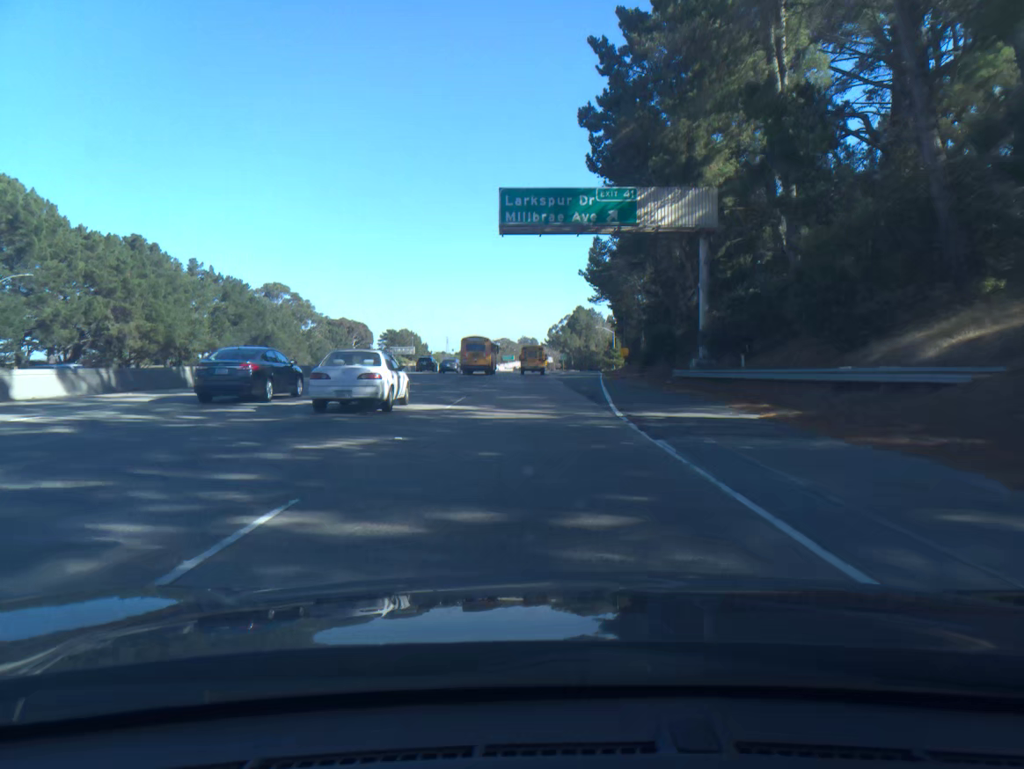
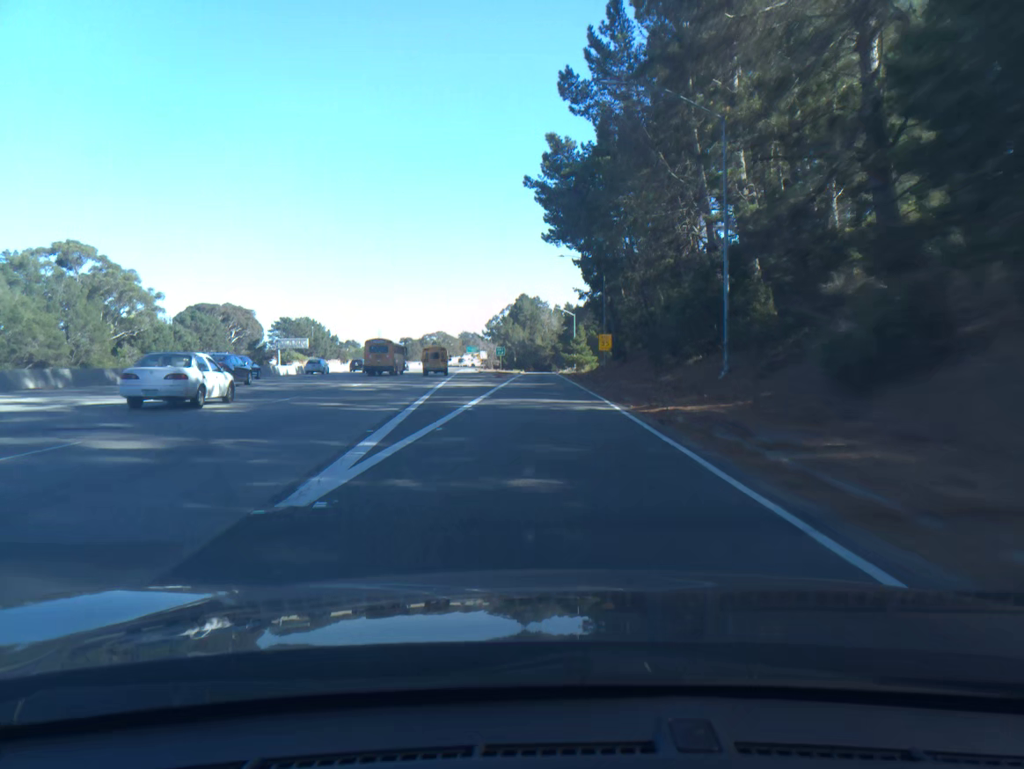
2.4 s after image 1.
(+2.7, +57.5) m; +4°
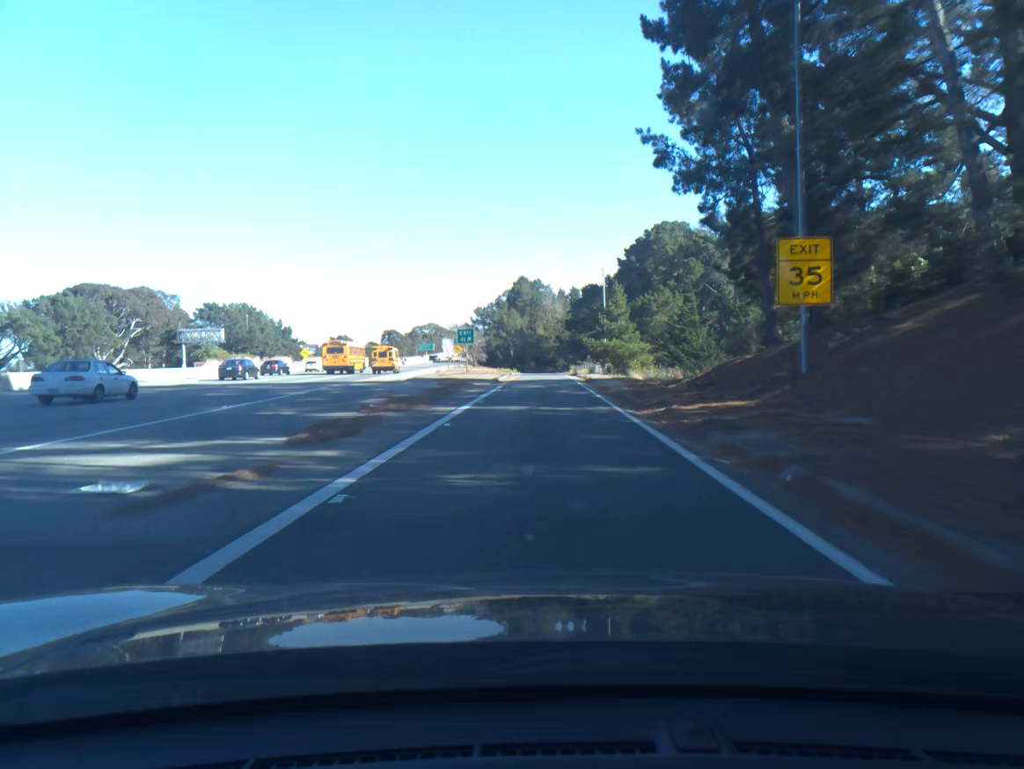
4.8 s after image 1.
(+0.1, +55.0) m; 0°
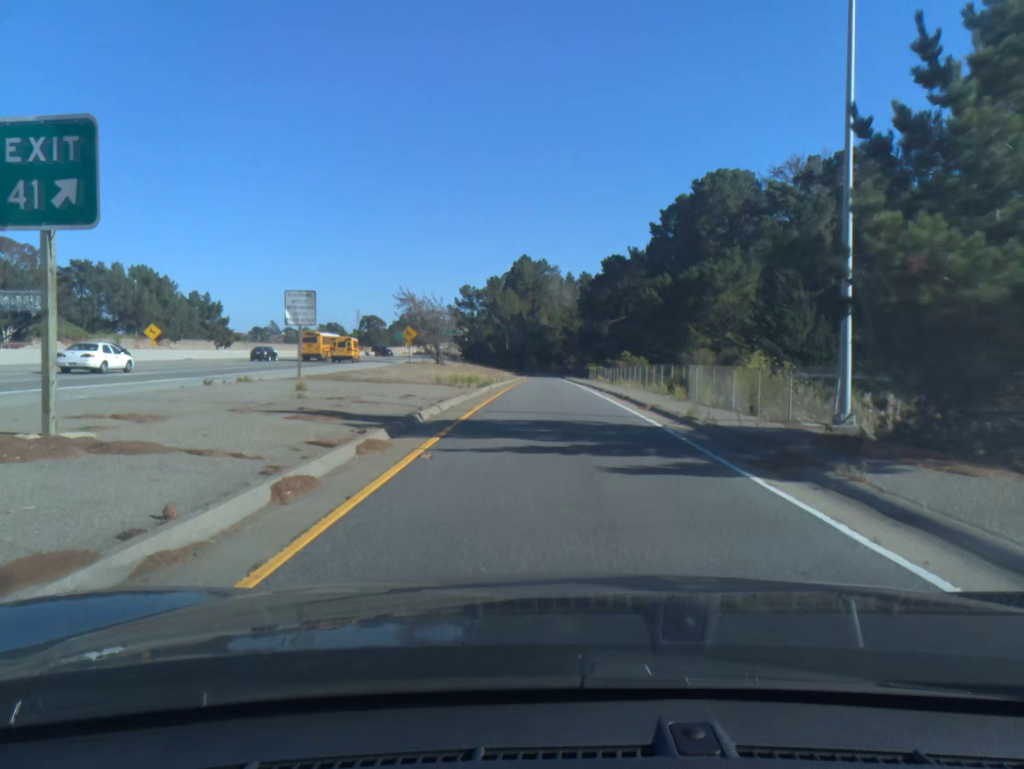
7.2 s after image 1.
(-0.2, +51.8) m; 0°
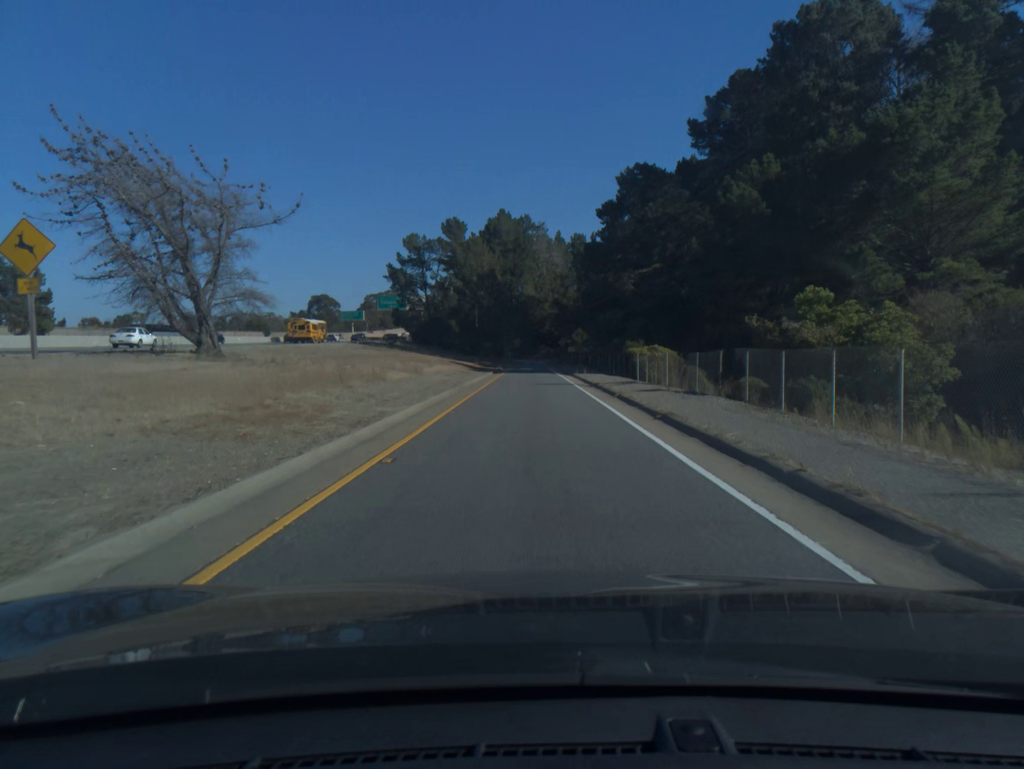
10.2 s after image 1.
(+0.4, +59.1) m; +1°
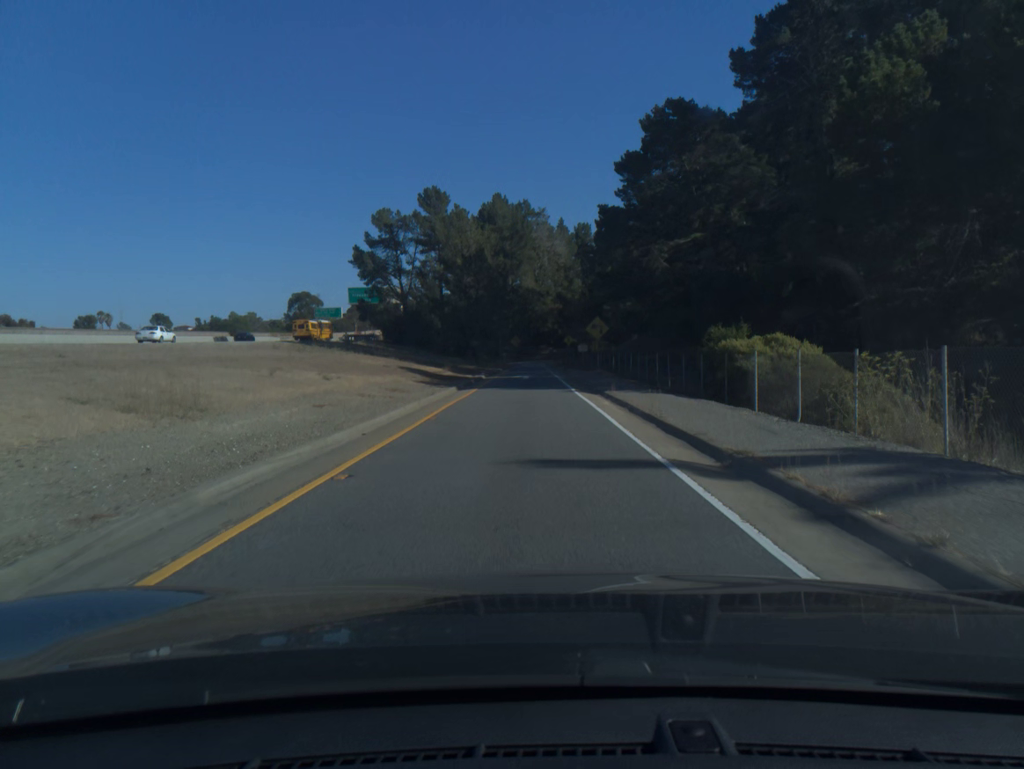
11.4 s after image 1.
(0.0, +23.2) m; 0°
